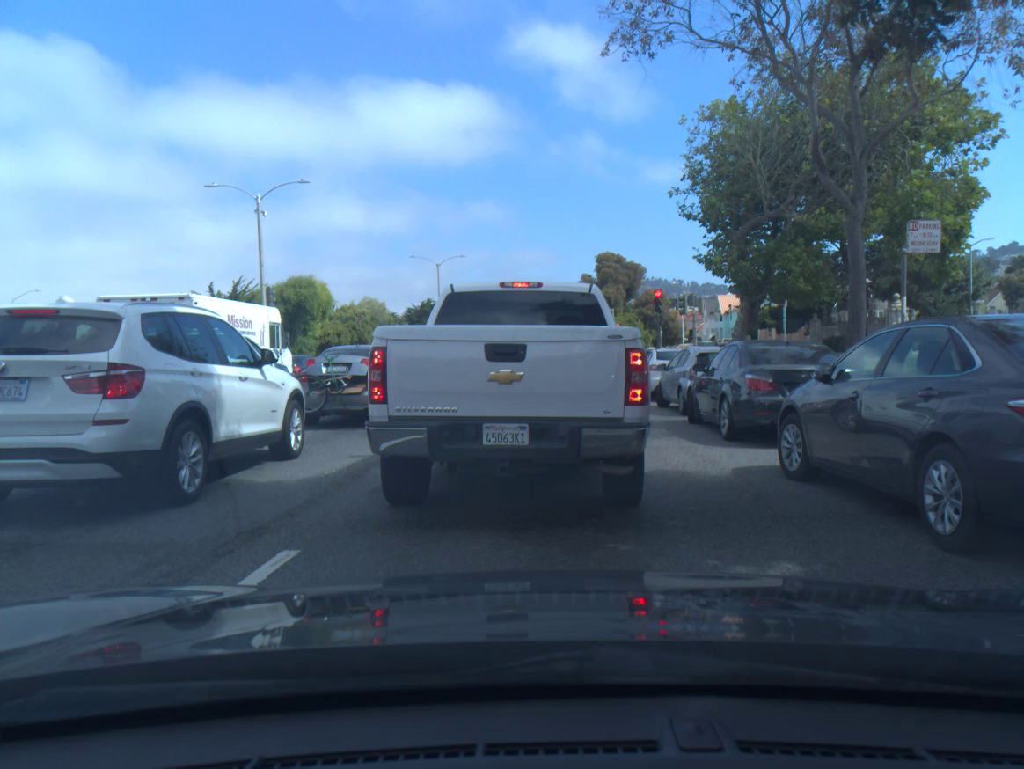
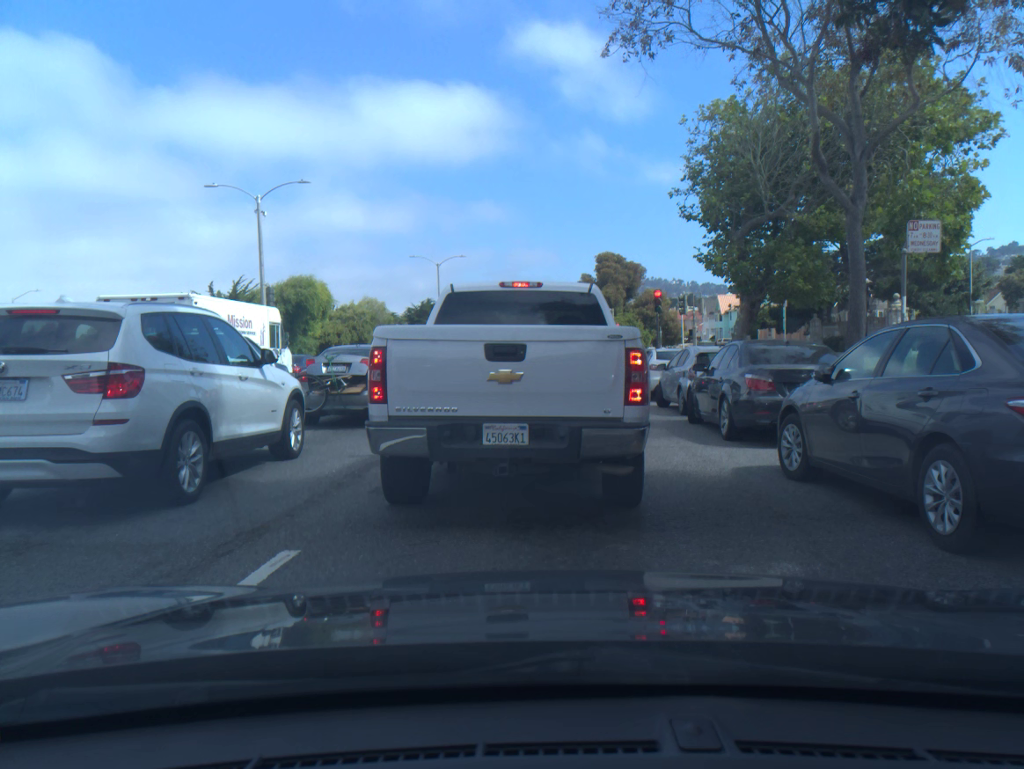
(0.0, 0.0) m; 0°
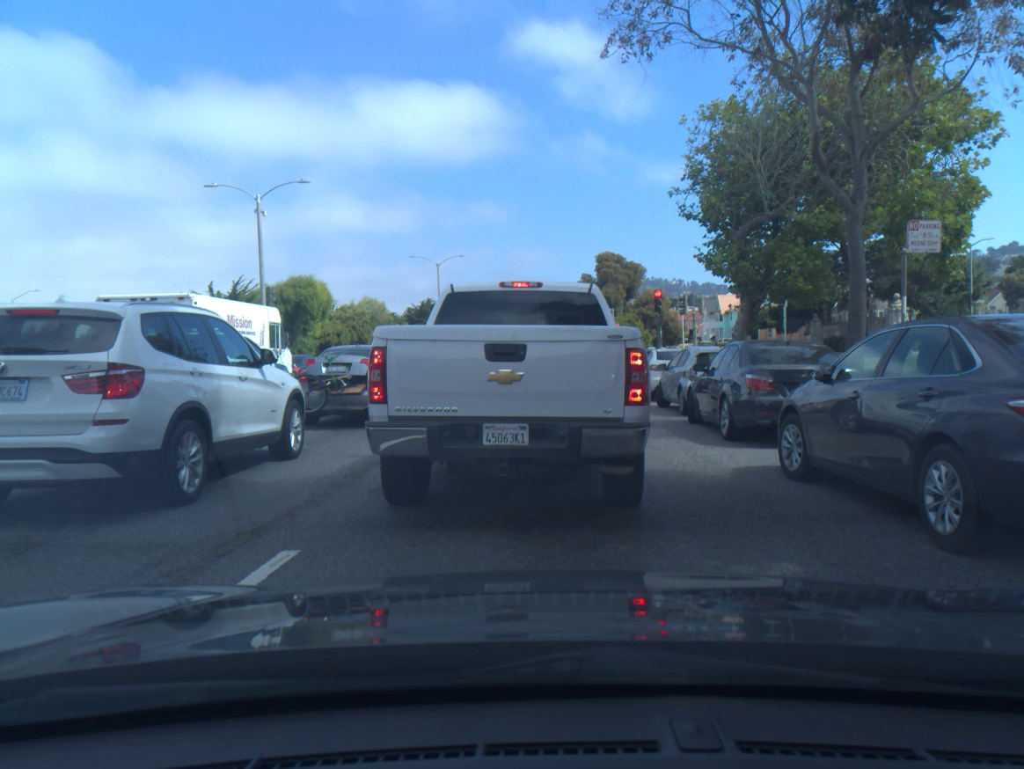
(0.0, 0.0) m; 0°
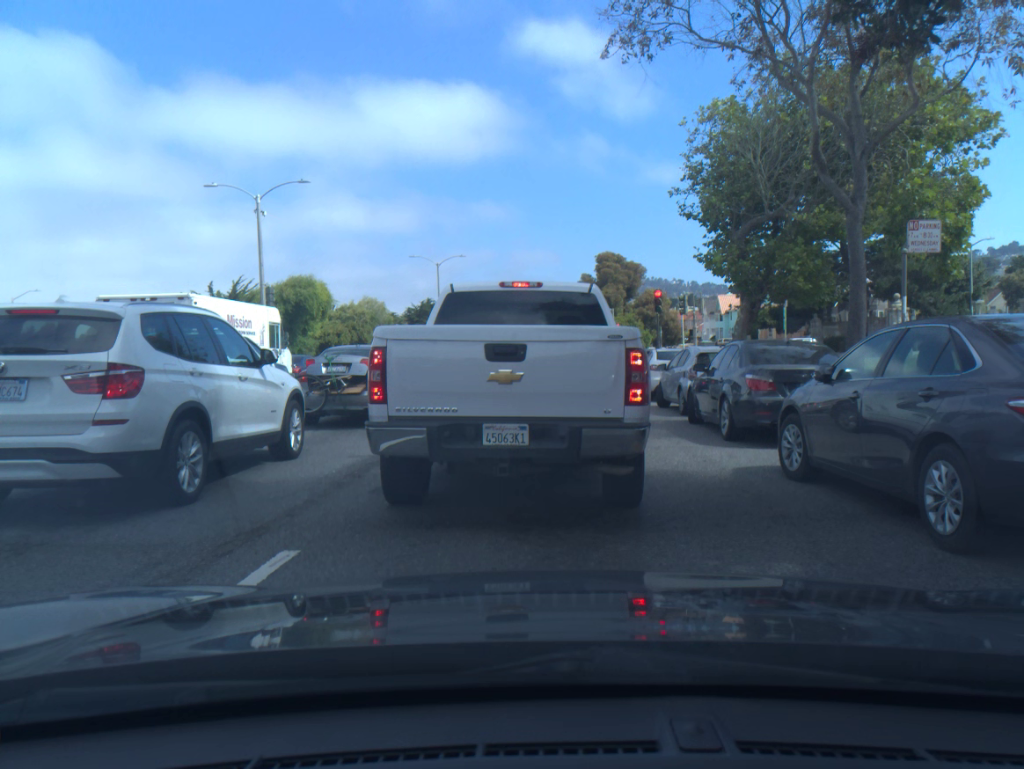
(0.0, 0.0) m; 0°
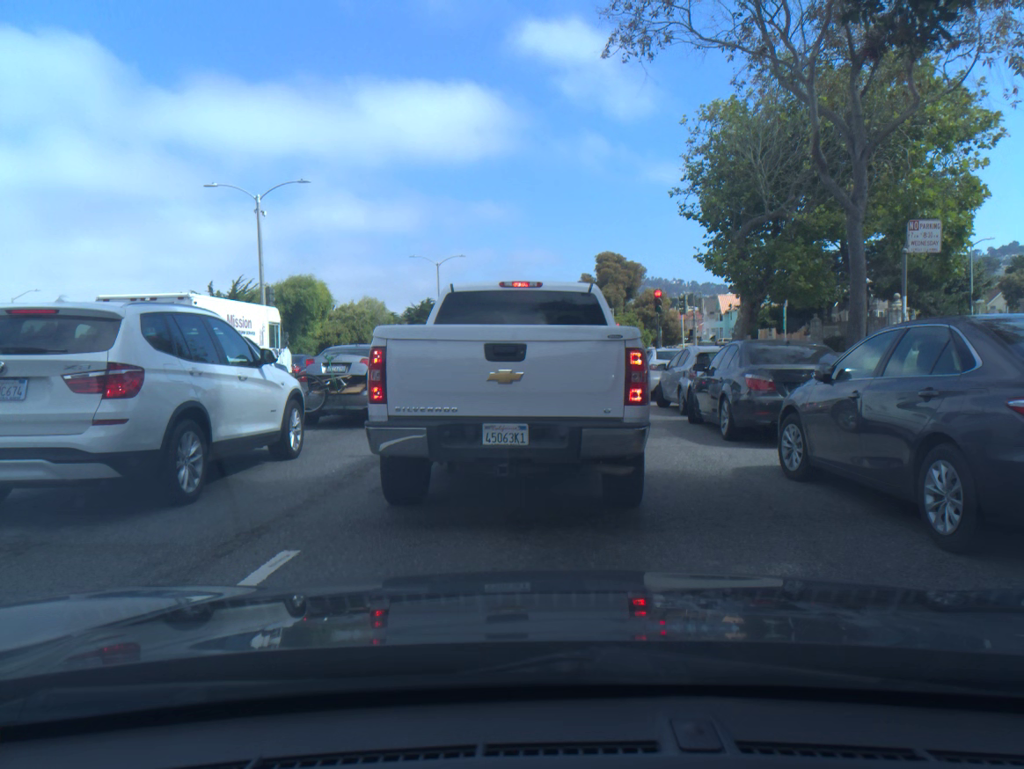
(0.0, 0.0) m; 0°
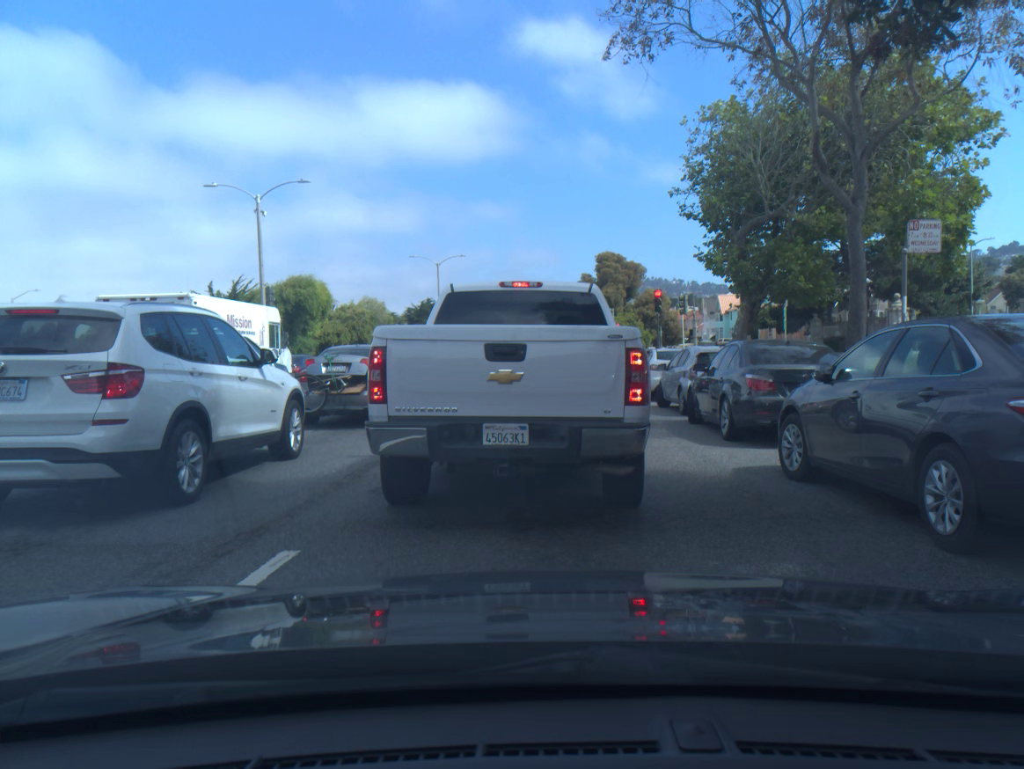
(0.0, 0.0) m; 0°
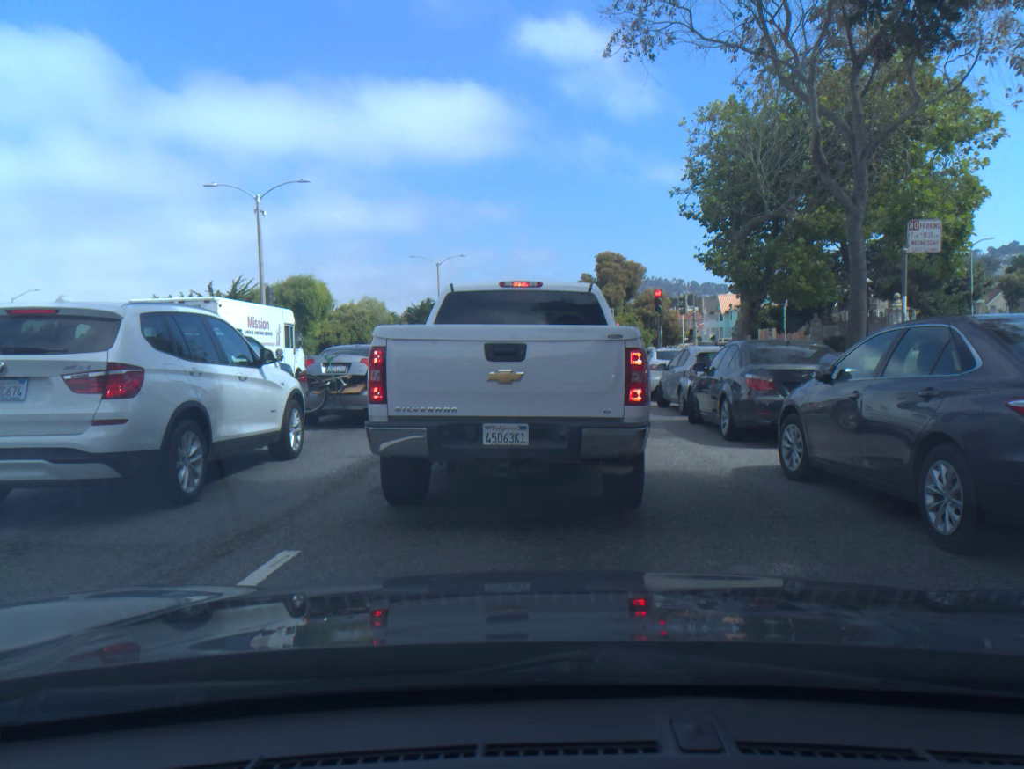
(0.0, -0.1) m; 0°
